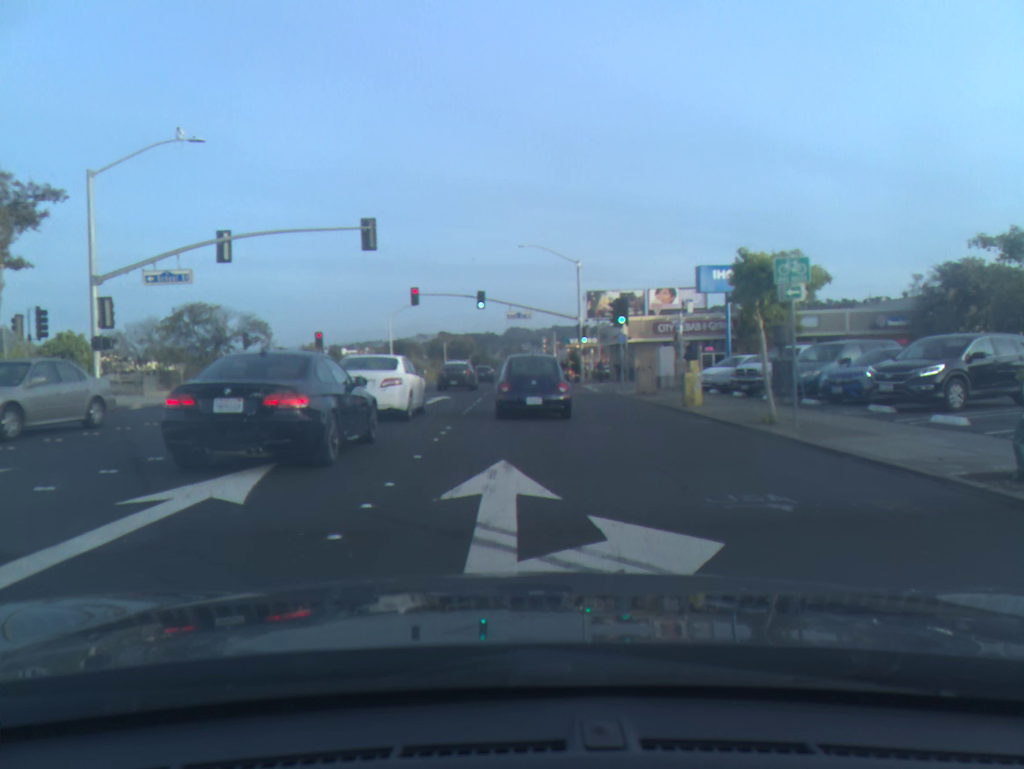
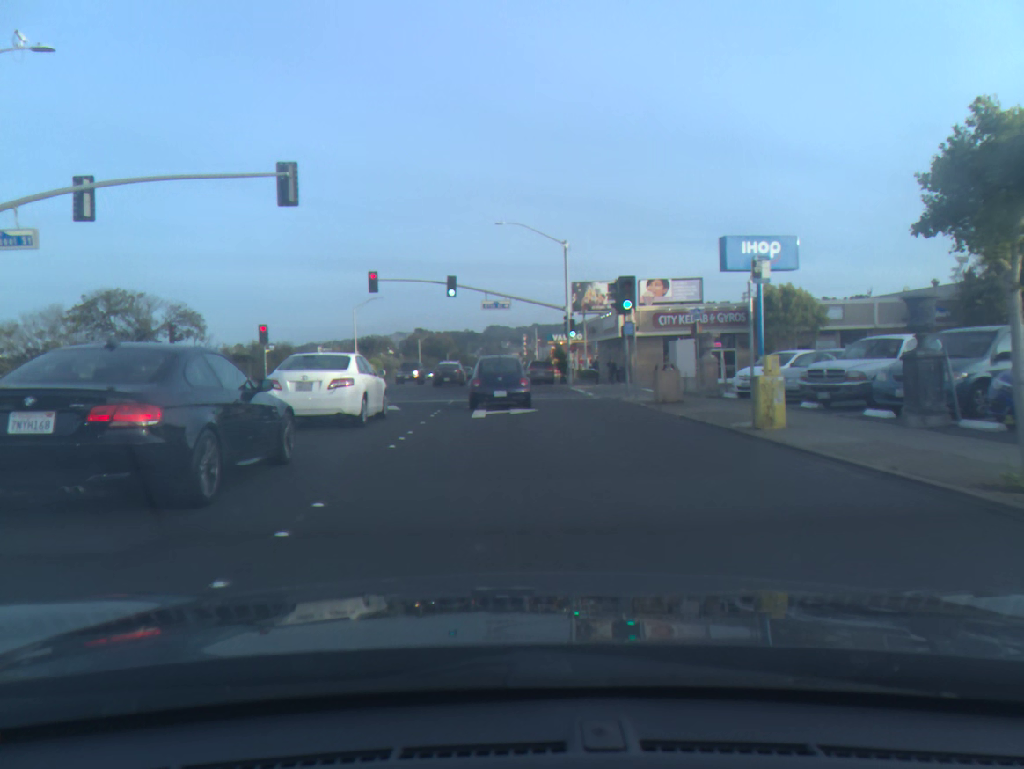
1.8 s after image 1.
(+0.1, +8.2) m; +2°
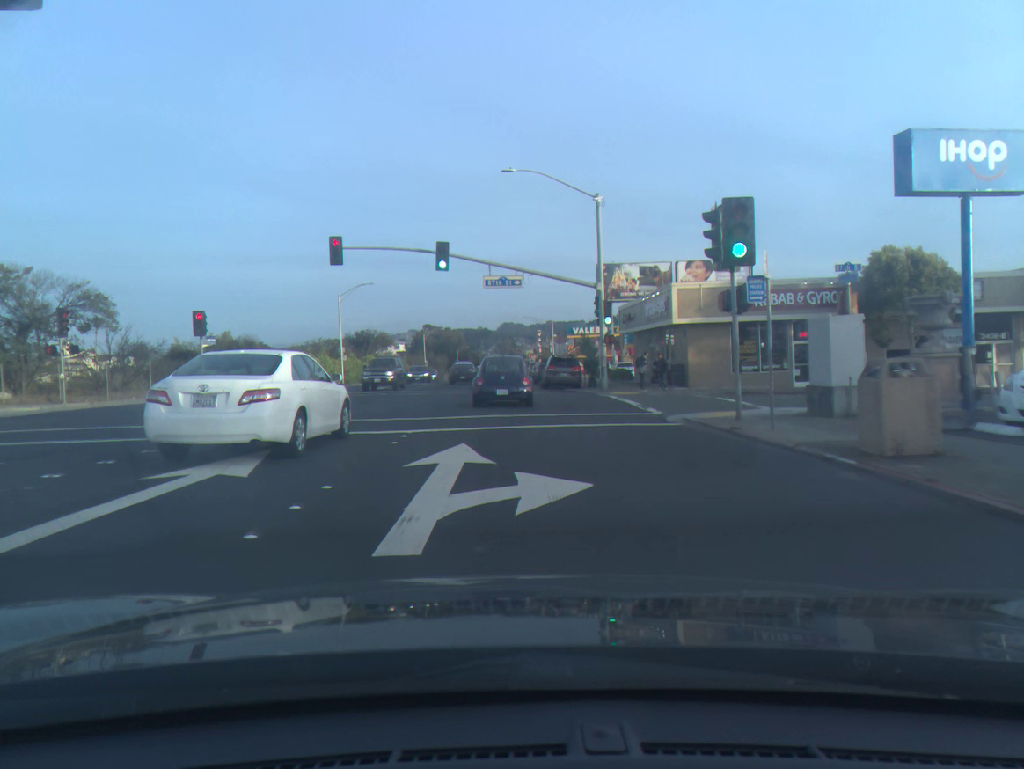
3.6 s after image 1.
(-0.2, +12.9) m; -2°
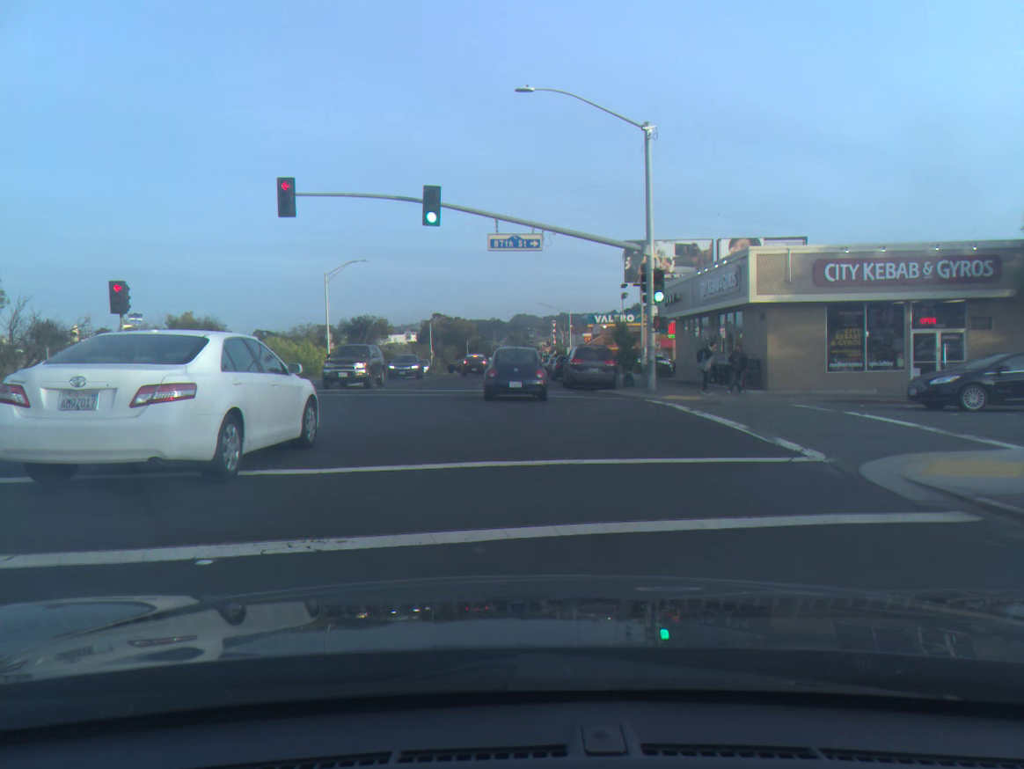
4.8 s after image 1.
(-0.1, +9.8) m; -1°
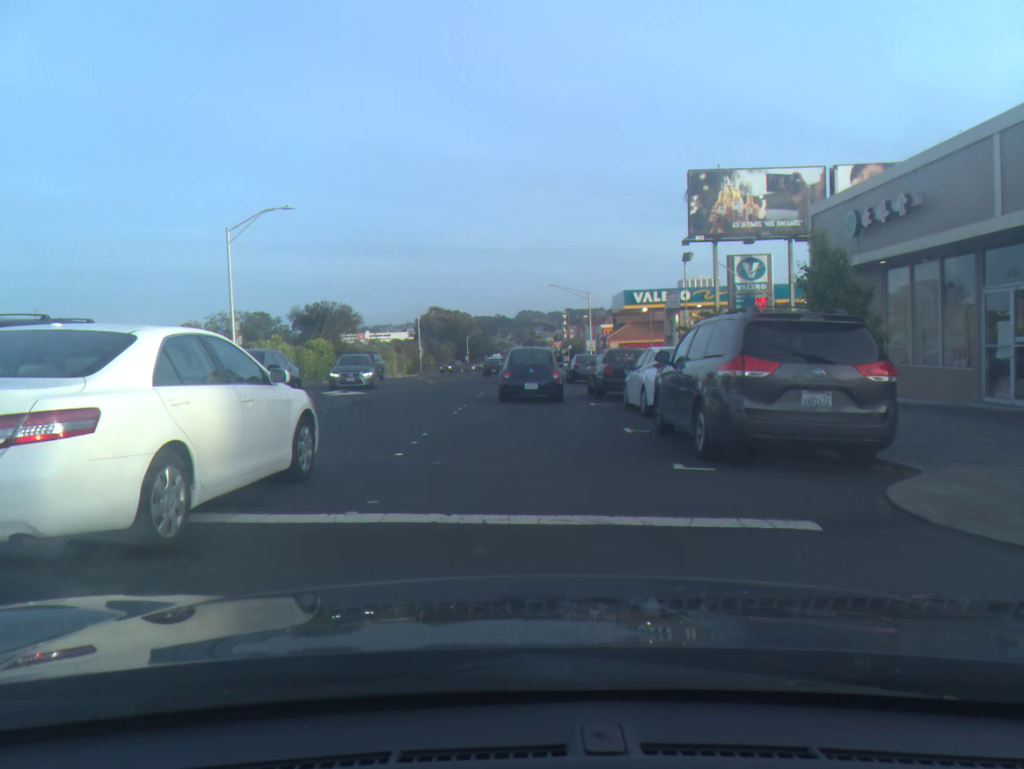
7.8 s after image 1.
(0.0, +22.4) m; 0°
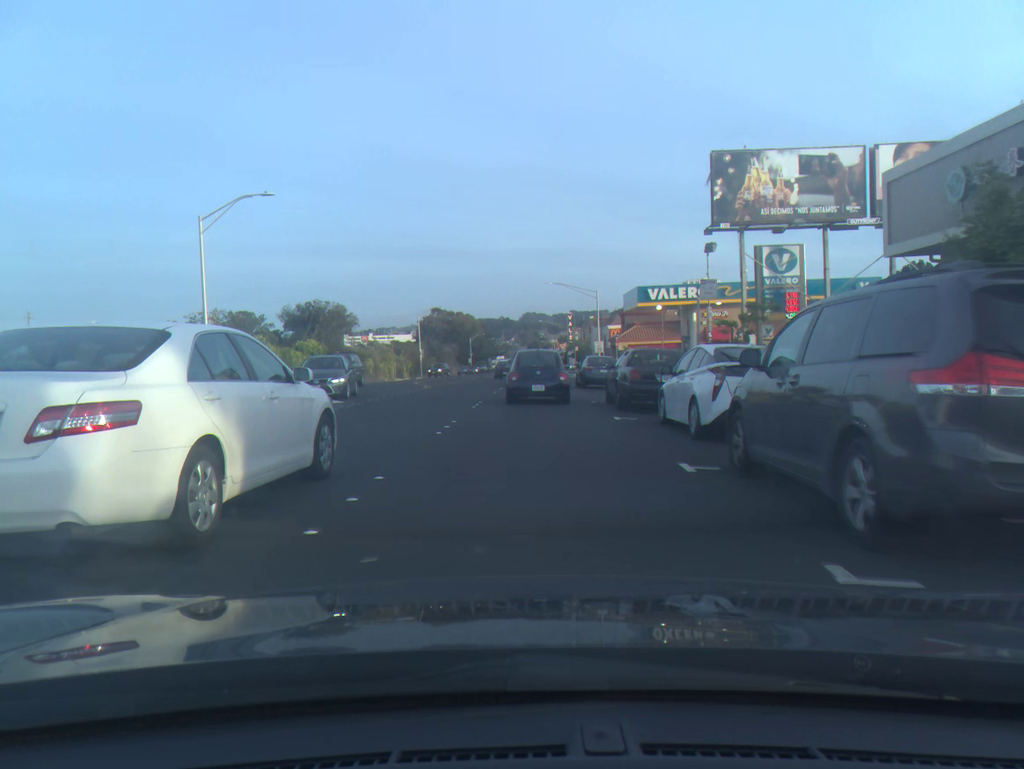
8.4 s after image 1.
(0.0, +4.2) m; 0°
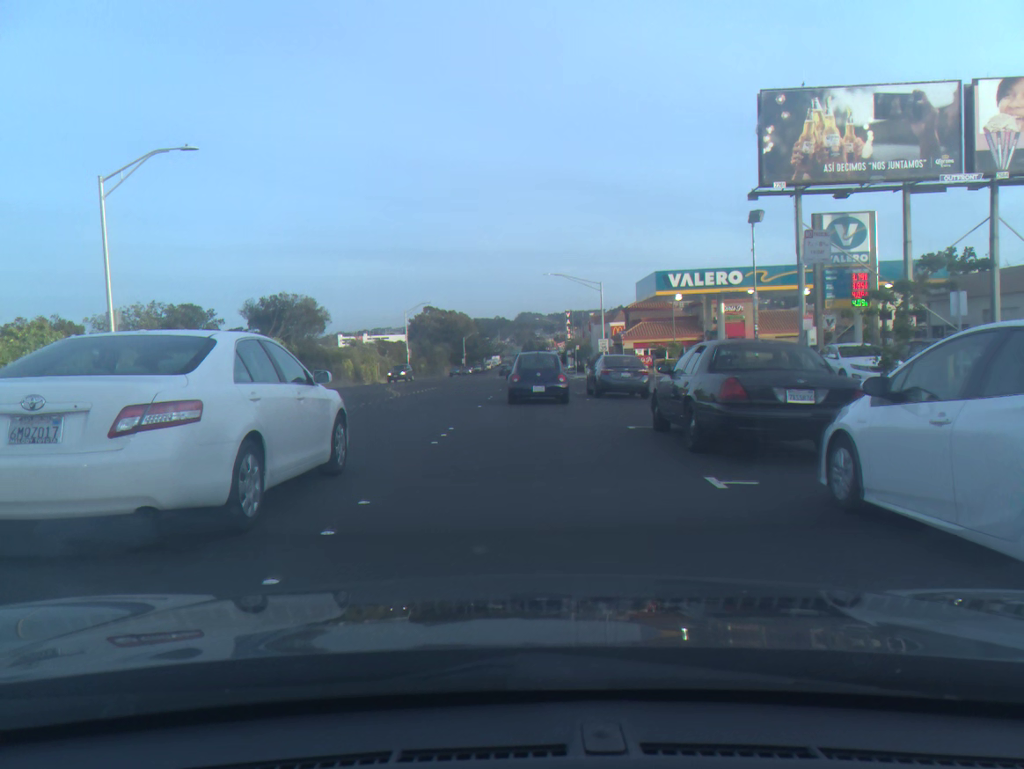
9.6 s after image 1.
(0.0, +8.3) m; 0°
